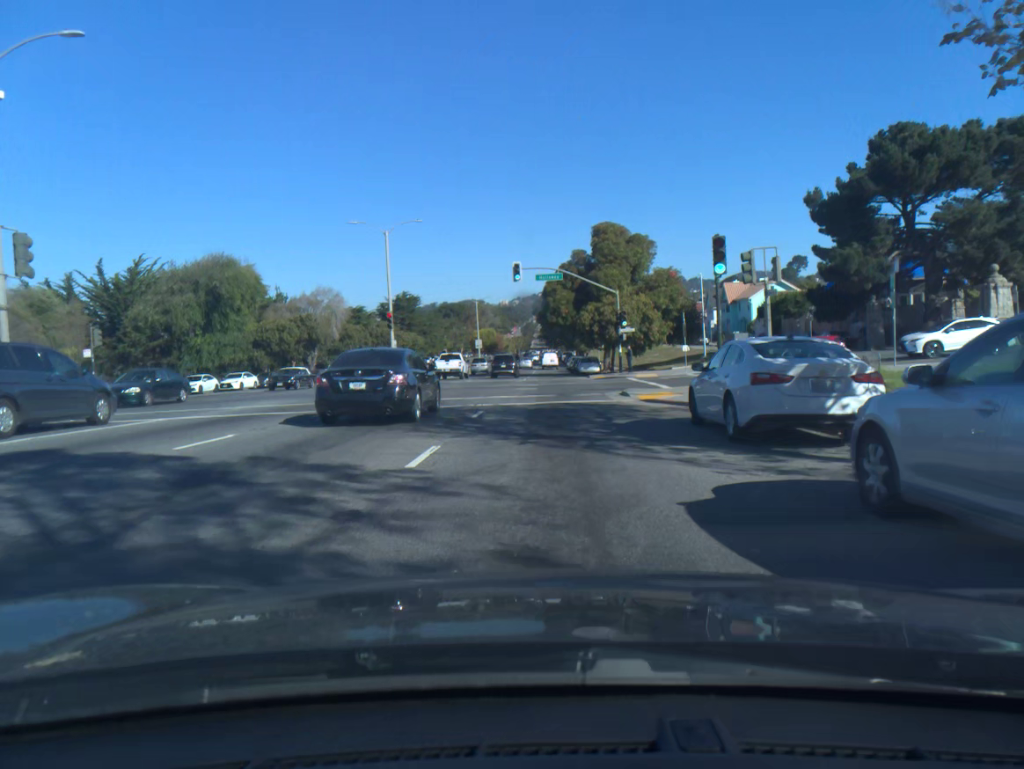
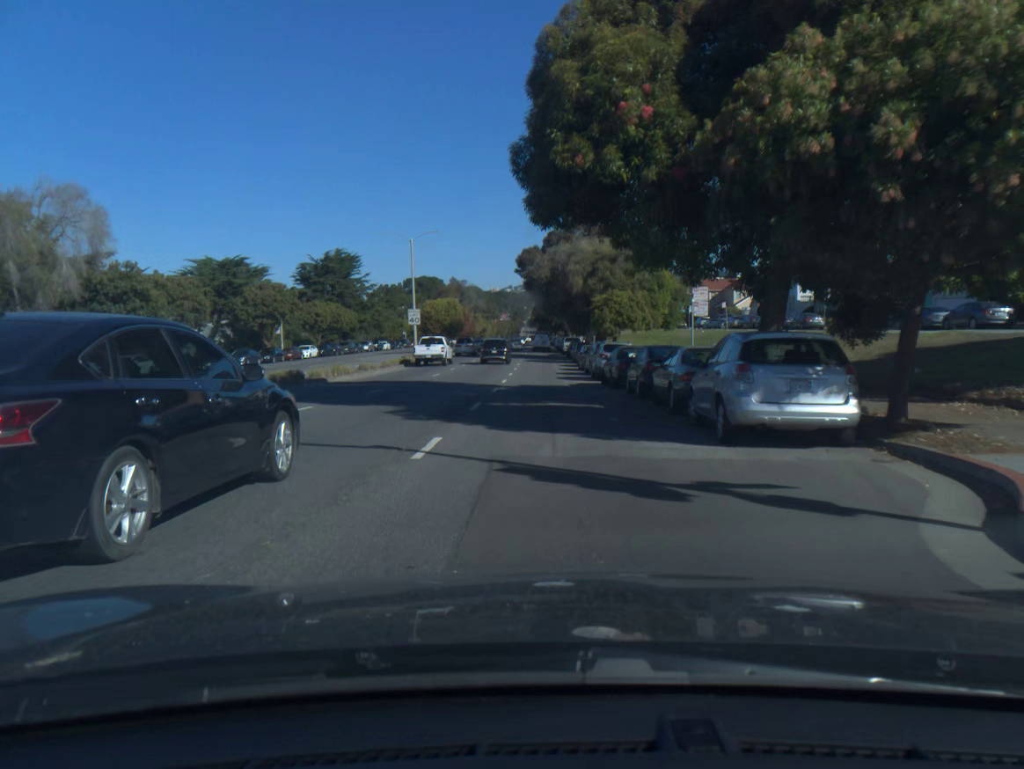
(+0.2, +49.4) m; +1°
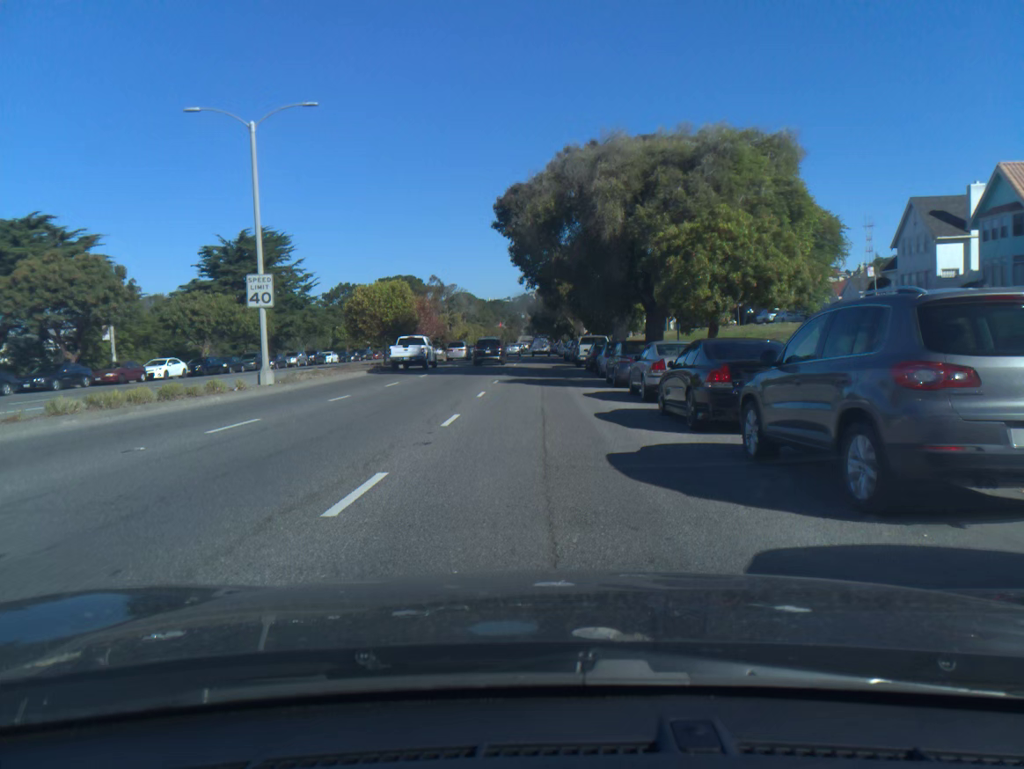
(0.0, +32.5) m; 0°
